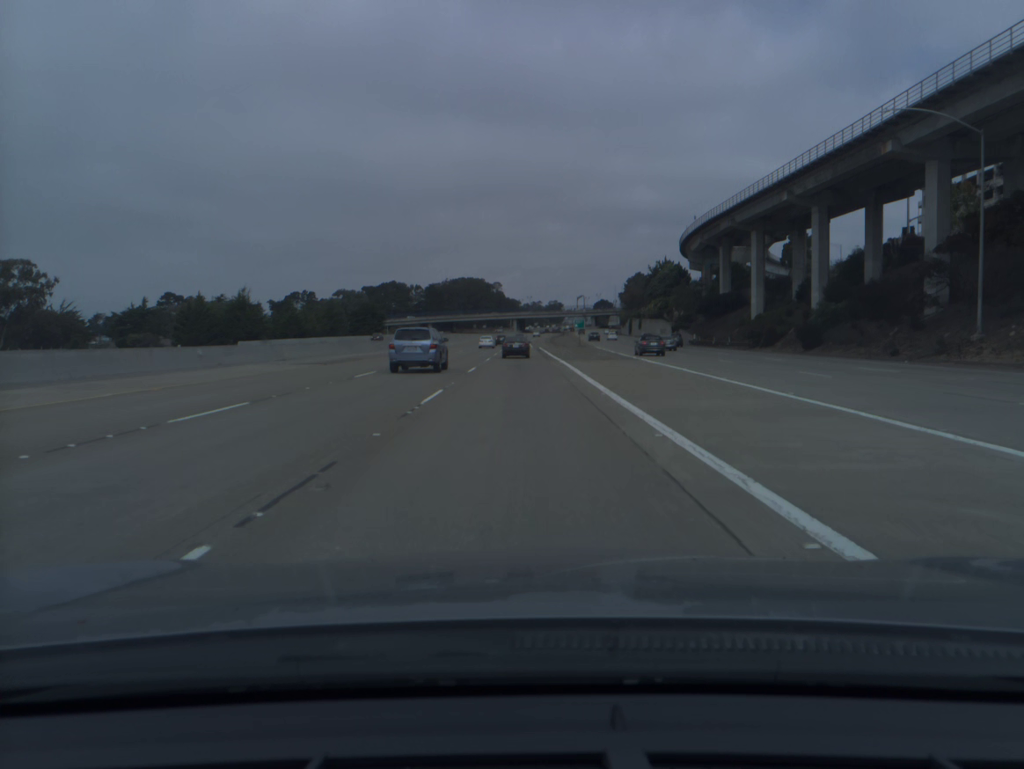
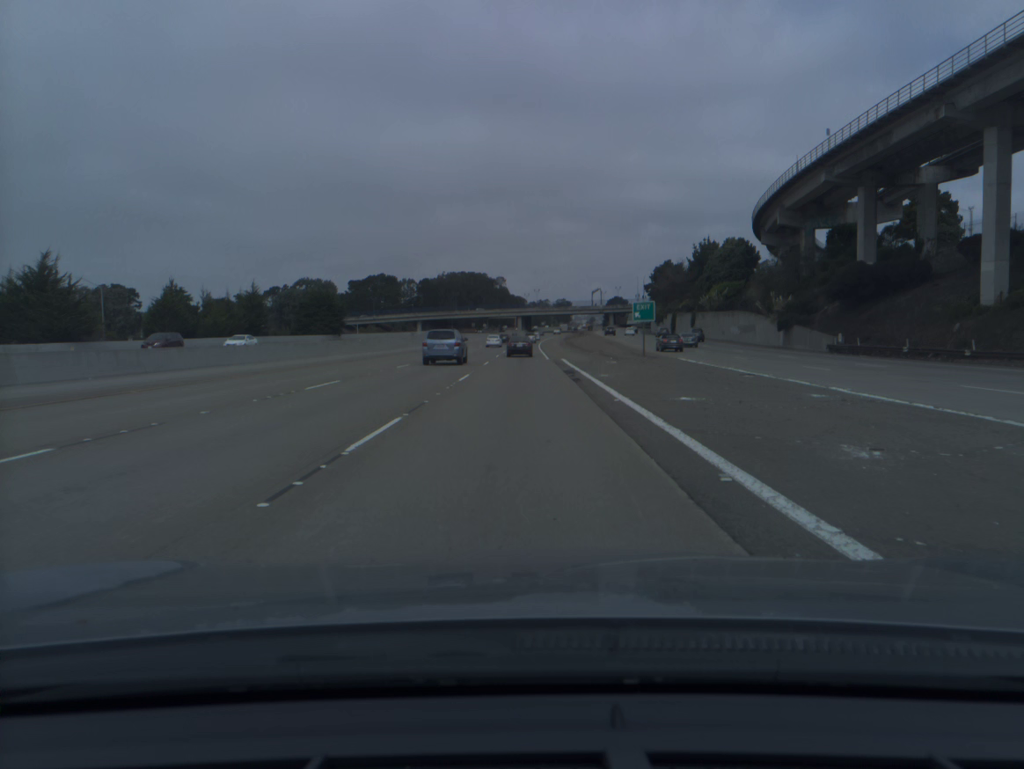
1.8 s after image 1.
(-0.2, +50.4) m; 0°
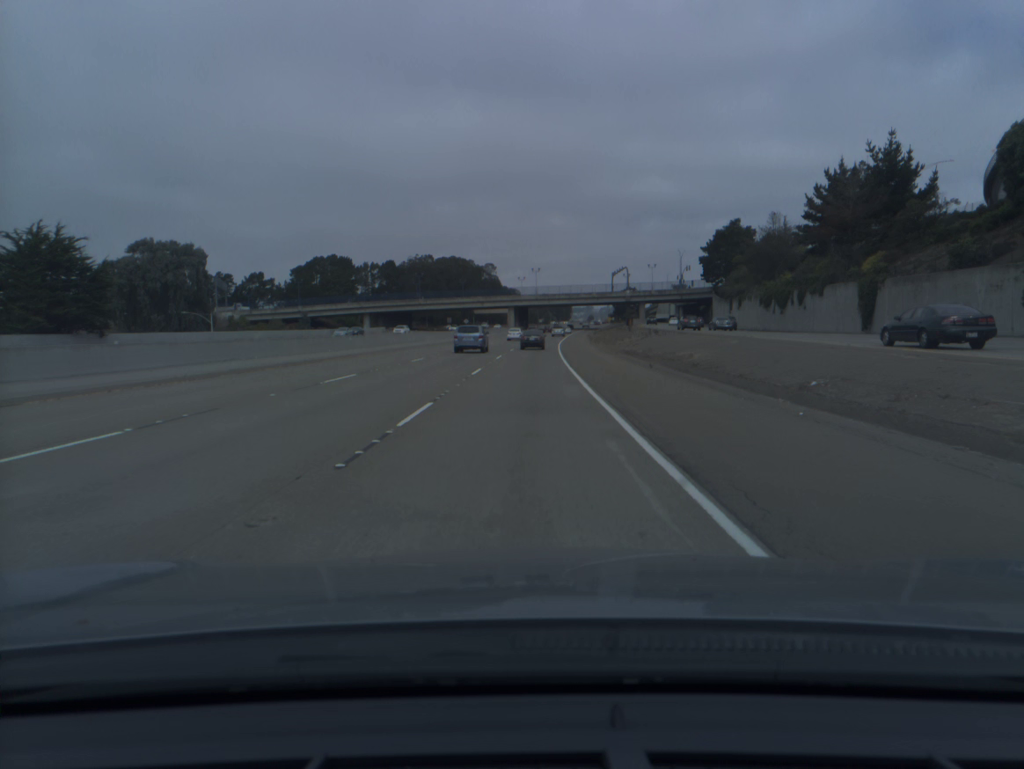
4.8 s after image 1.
(0.0, +85.4) m; 0°
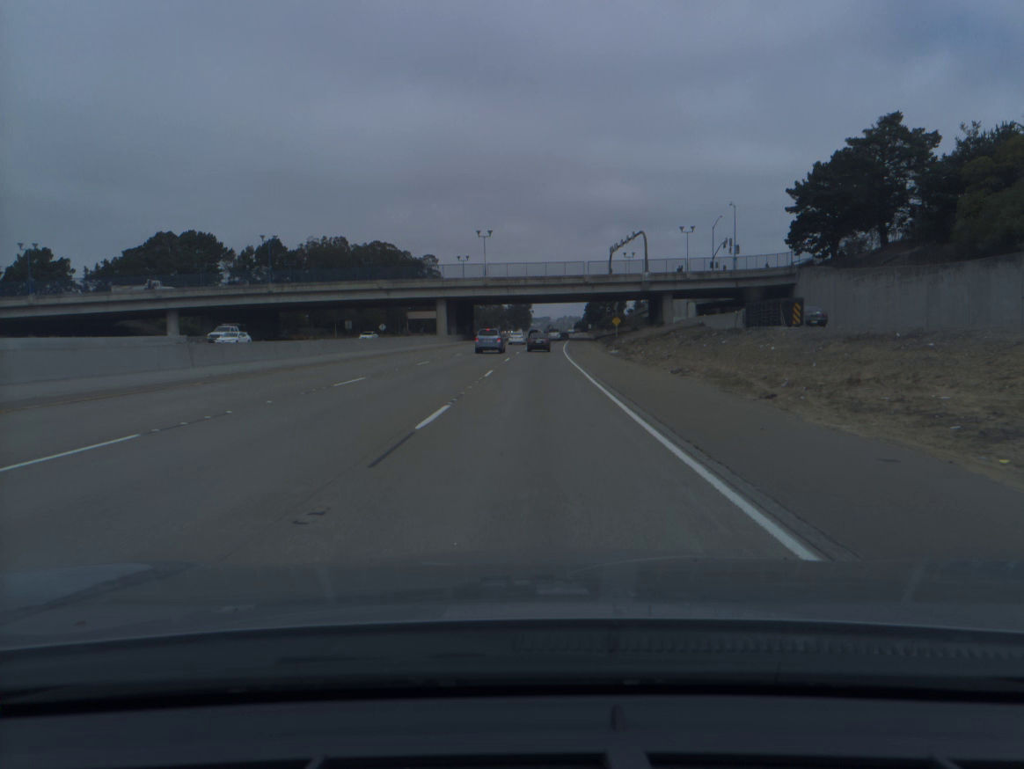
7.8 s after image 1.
(+2.0, +86.5) m; +3°
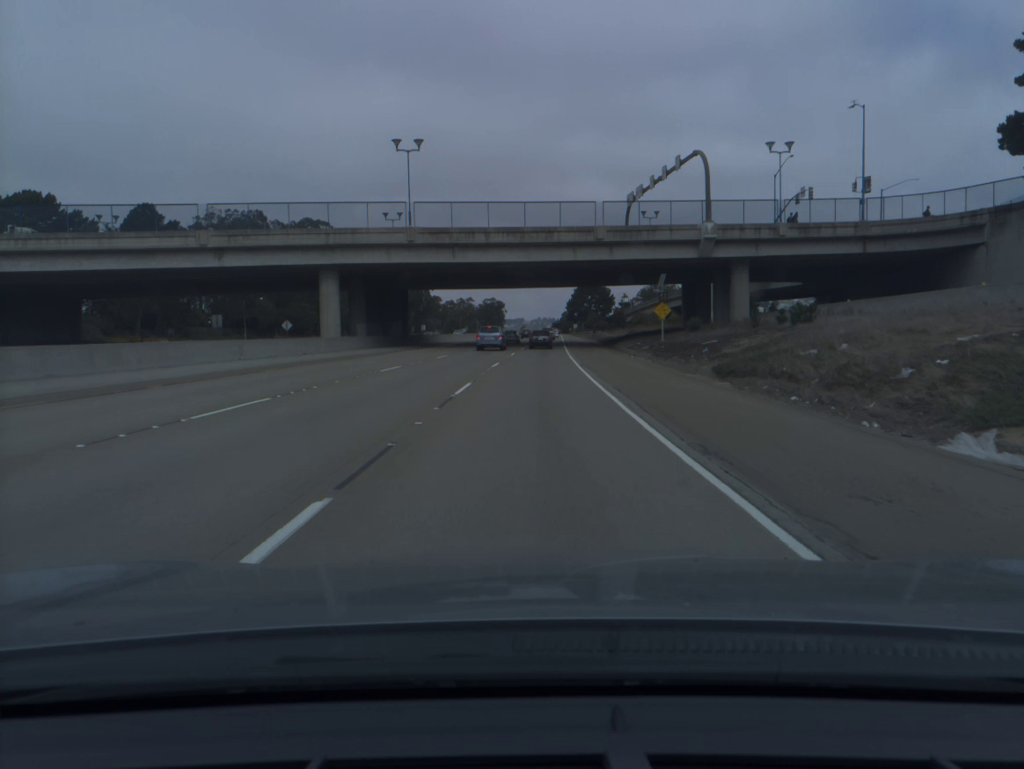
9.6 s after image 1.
(+0.9, +52.3) m; +2°
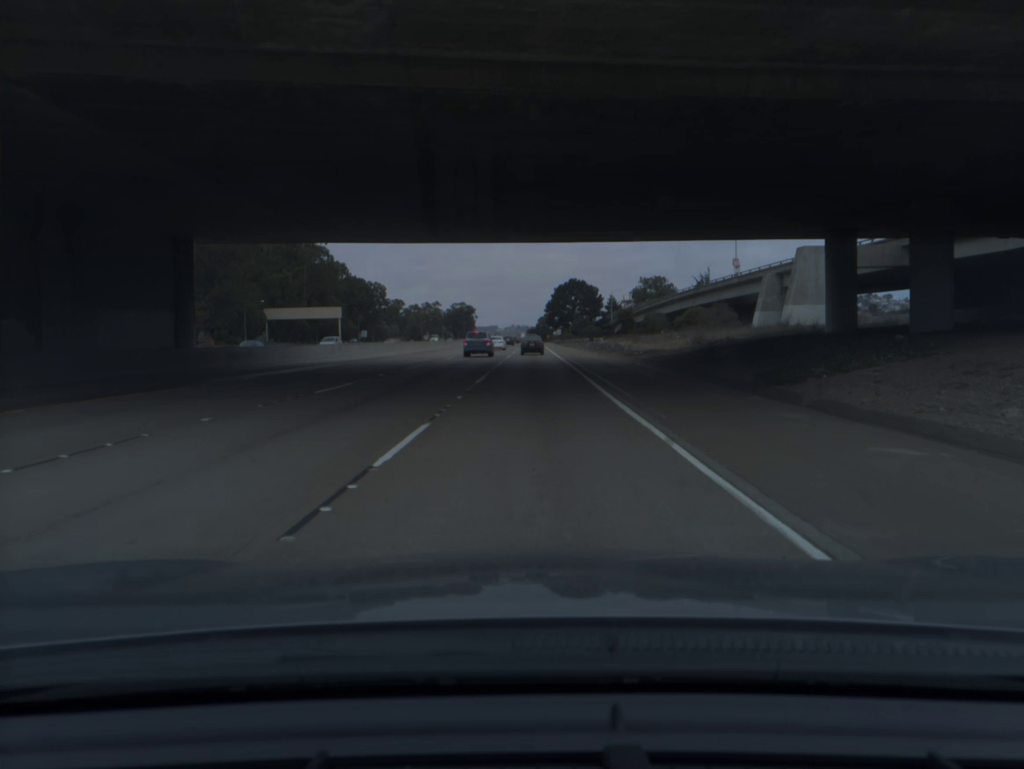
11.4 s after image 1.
(+0.9, +52.3) m; +2°
